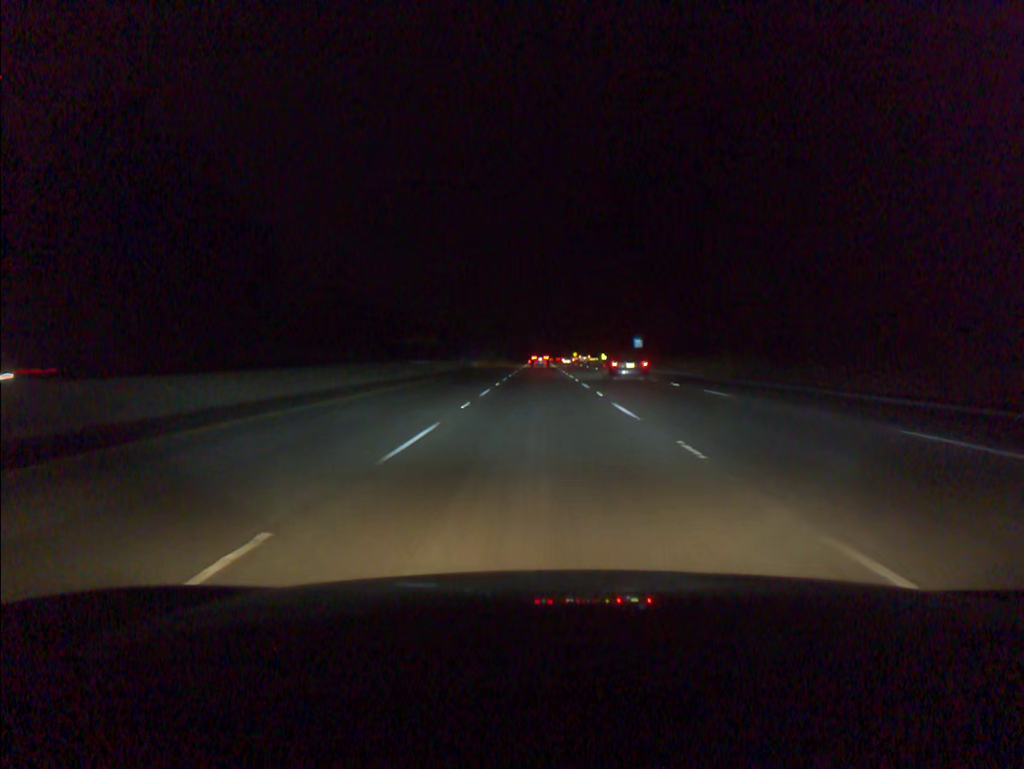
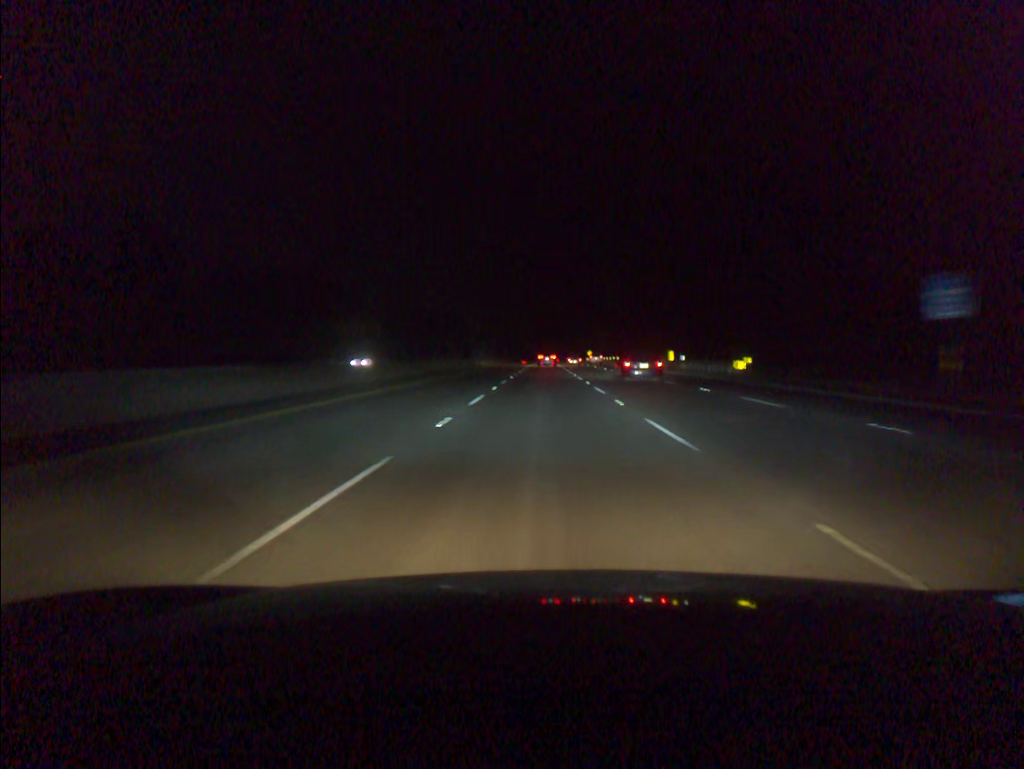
(-0.3, +77.7) m; -1°
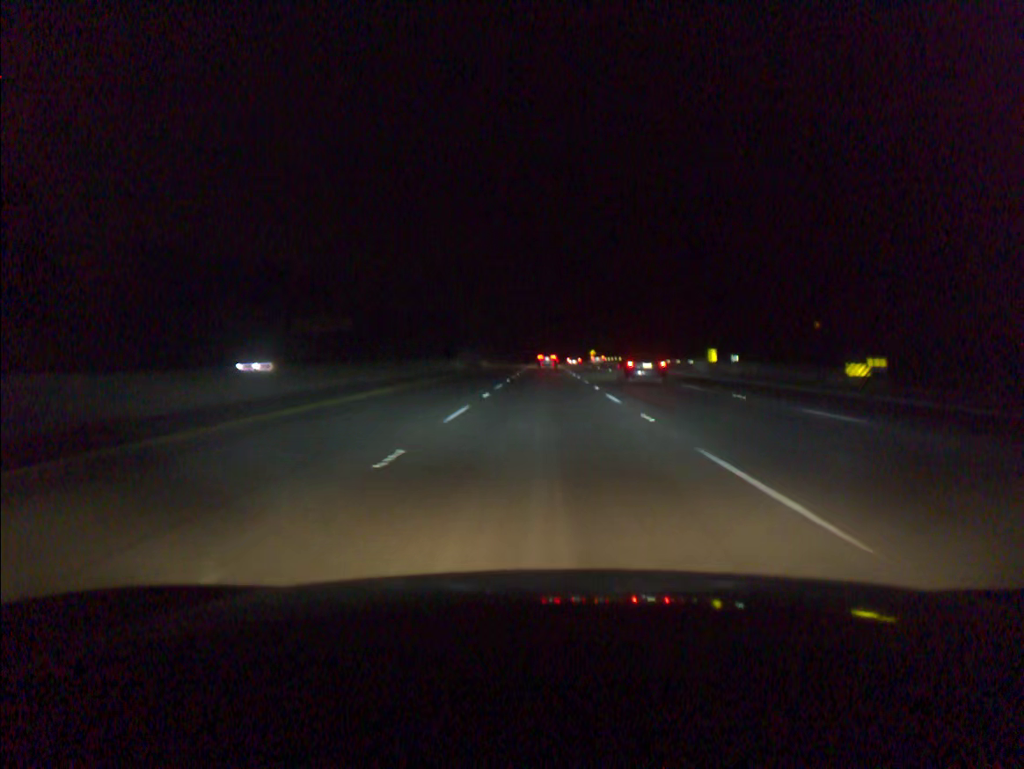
(0.0, +19.4) m; 0°
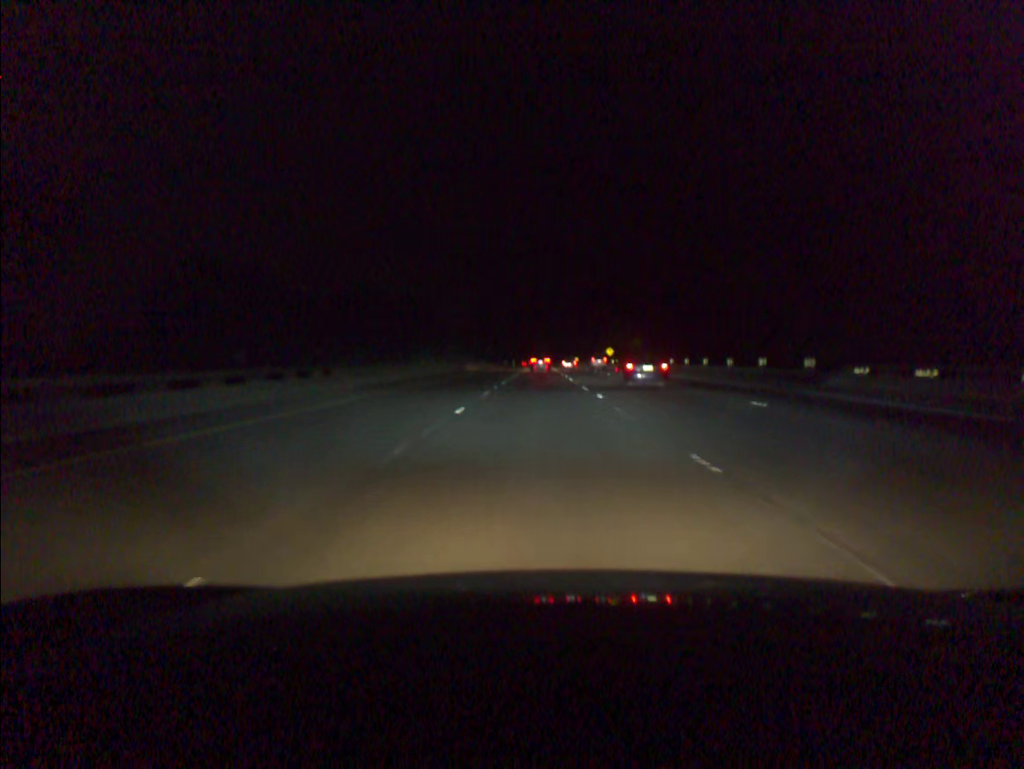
(+0.3, +77.7) m; 0°
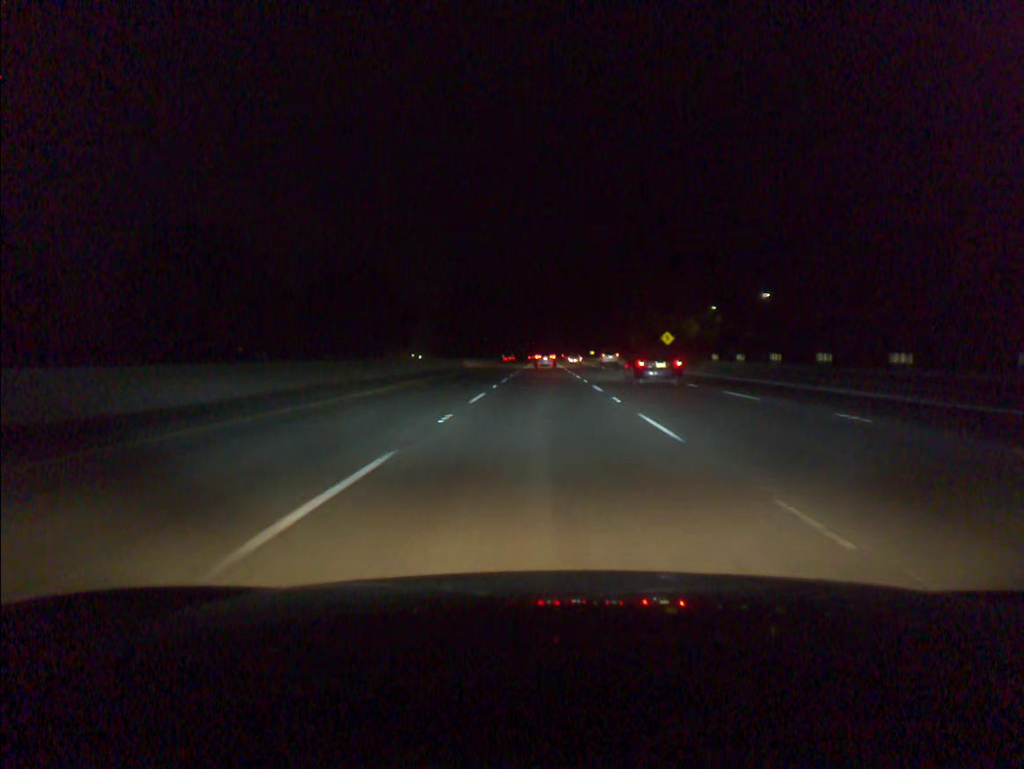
(-0.3, +77.1) m; 0°
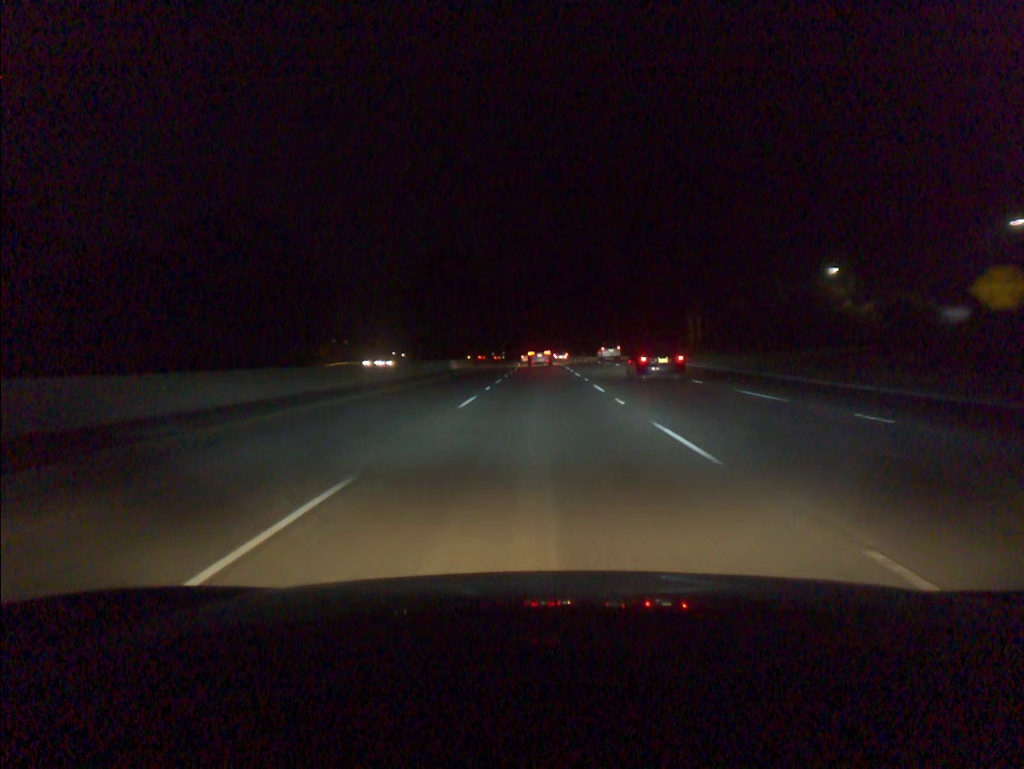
(+0.2, +74.8) m; 0°
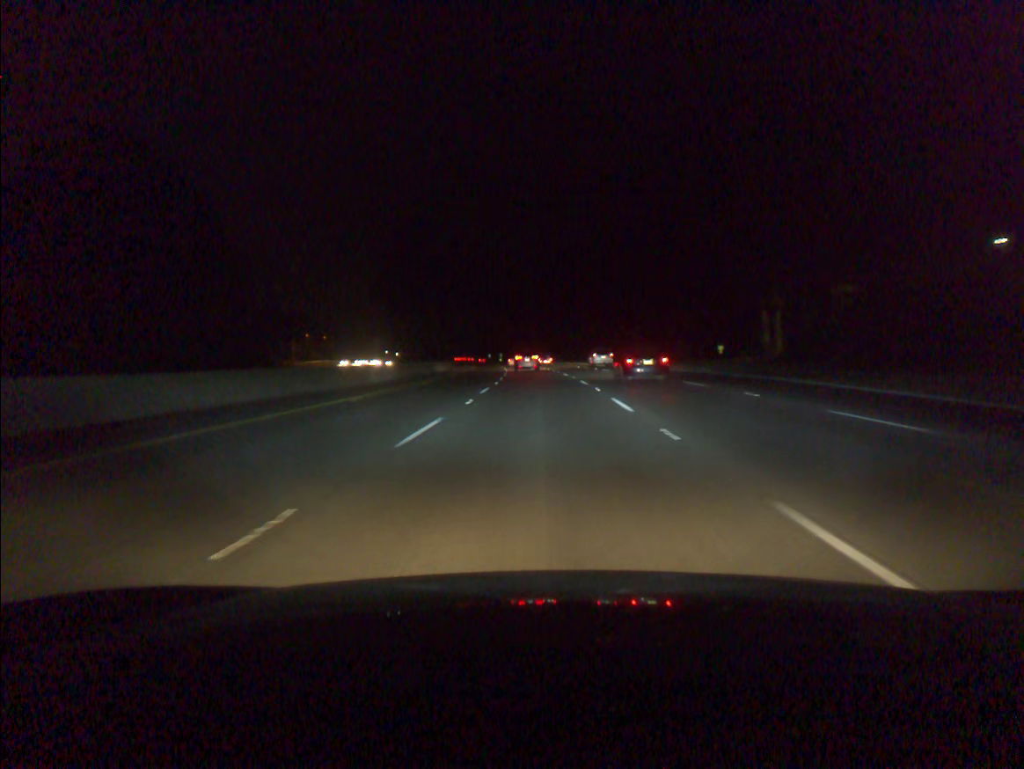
(0.0, +36.3) m; 0°
